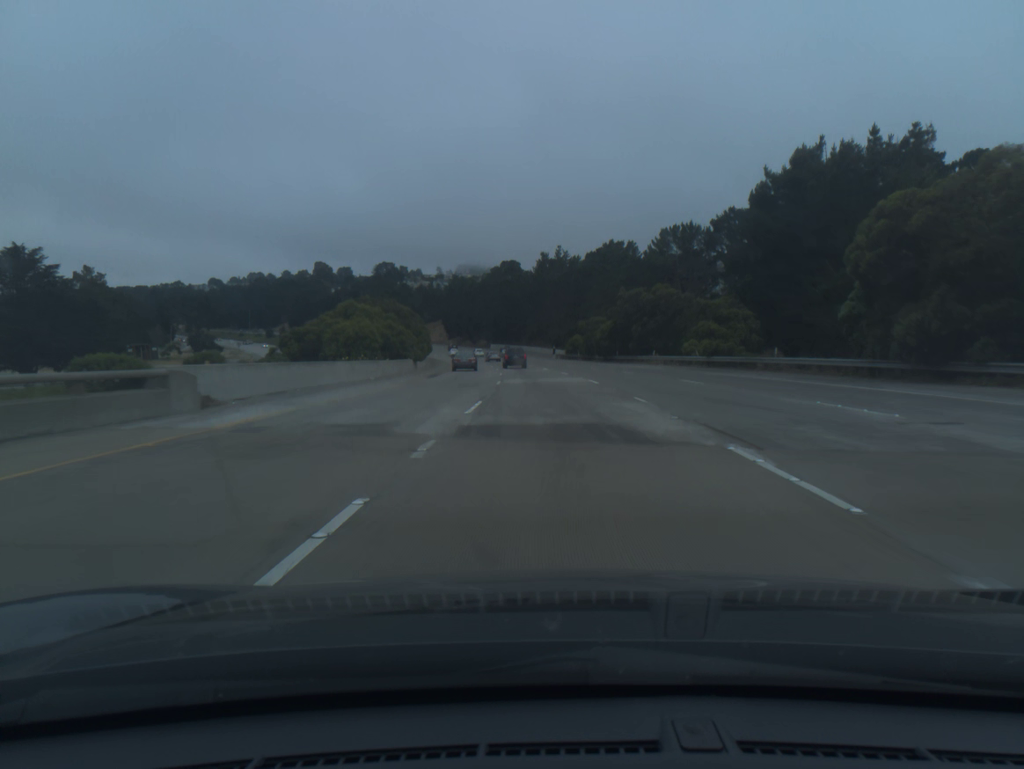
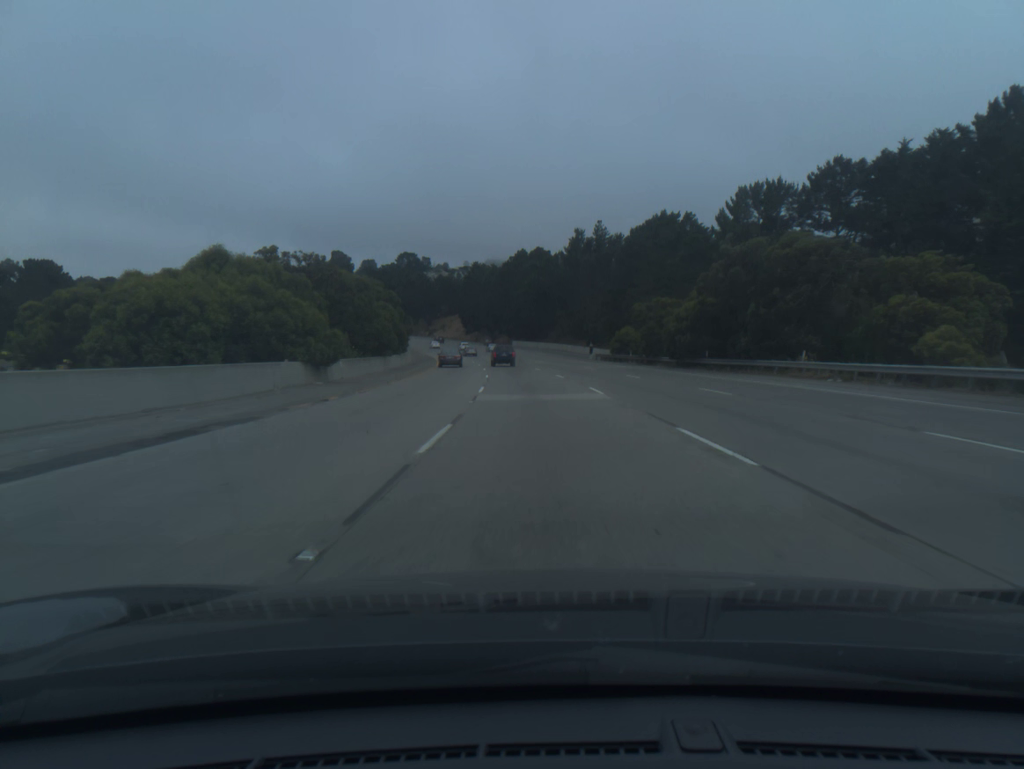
(-0.5, +35.2) m; -2°
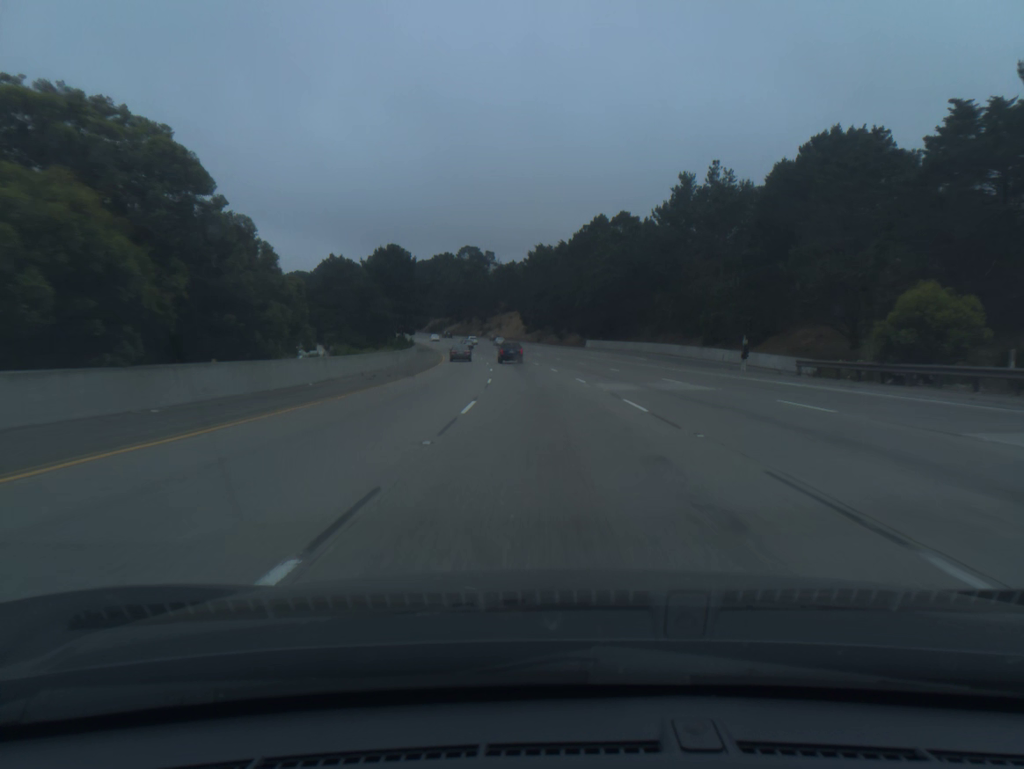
(-2.3, +52.2) m; -5°
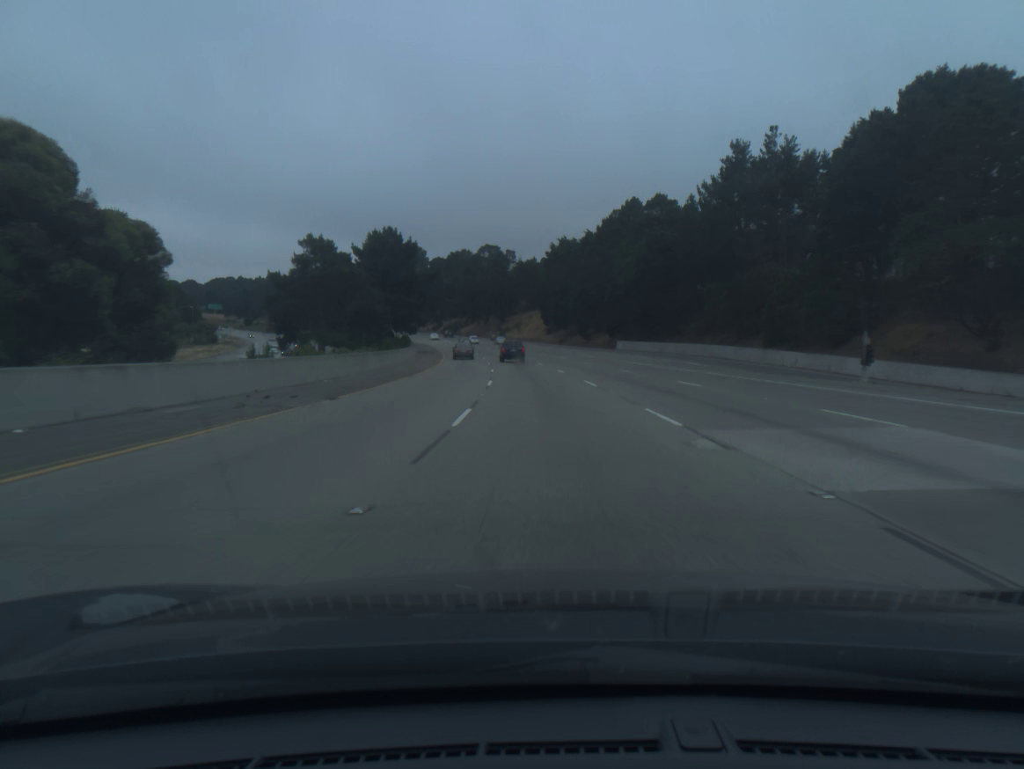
(-0.2, +17.3) m; -2°
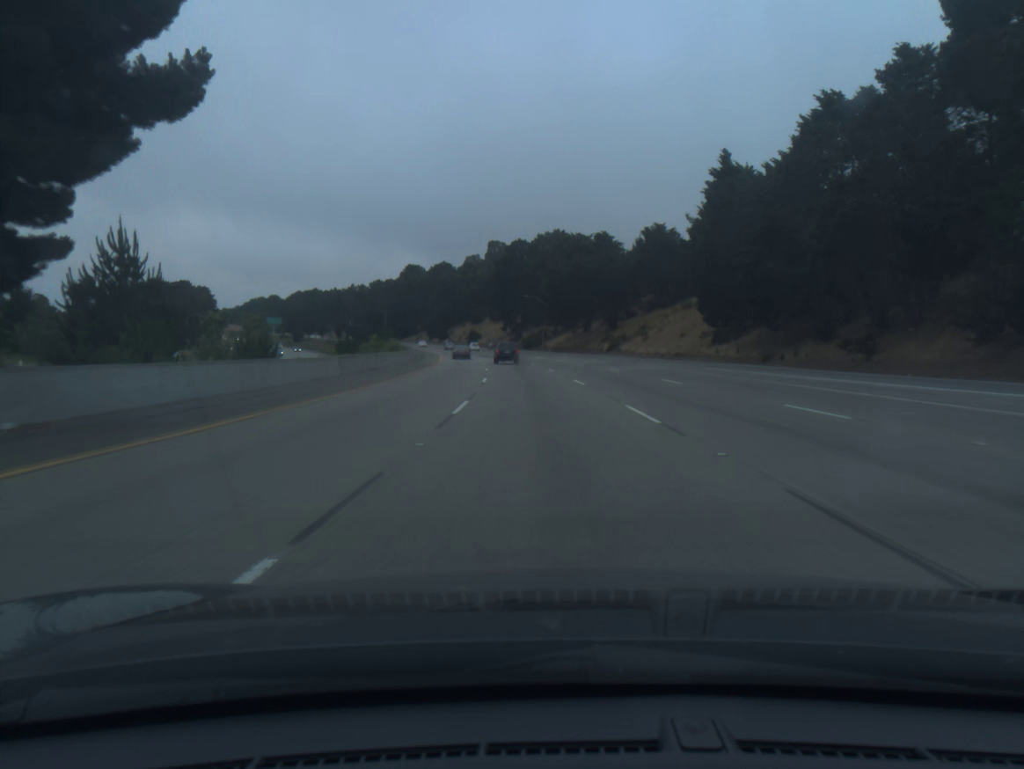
(-5.4, +85.0) m; -8°
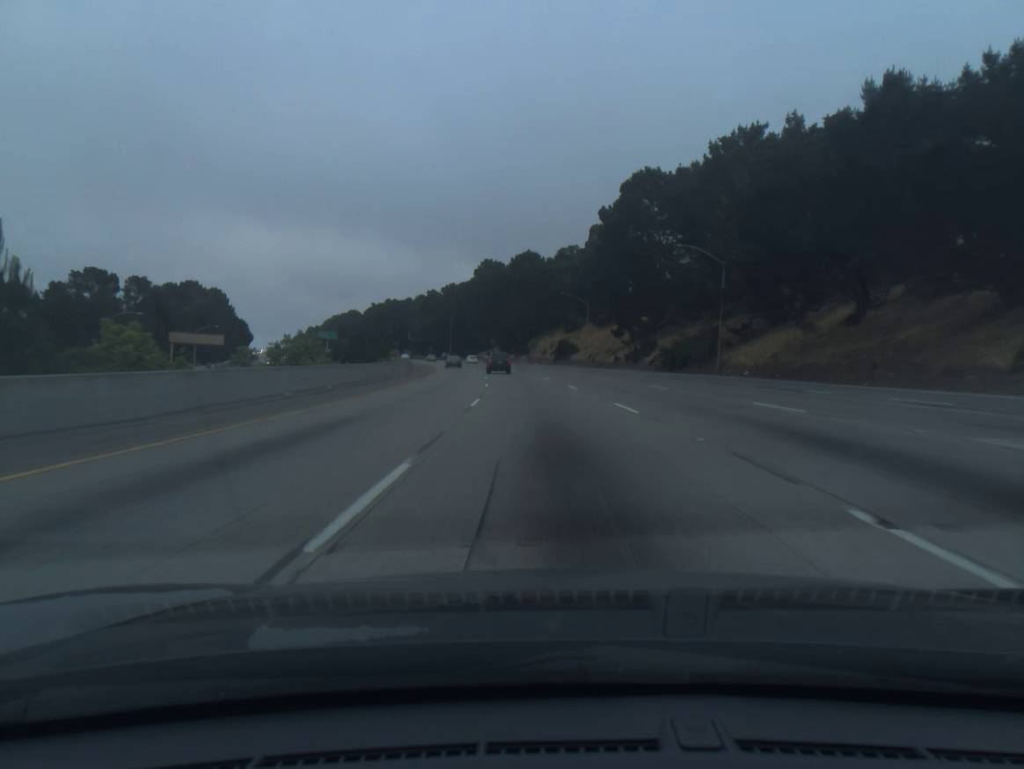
(-5.7, +83.8) m; -7°
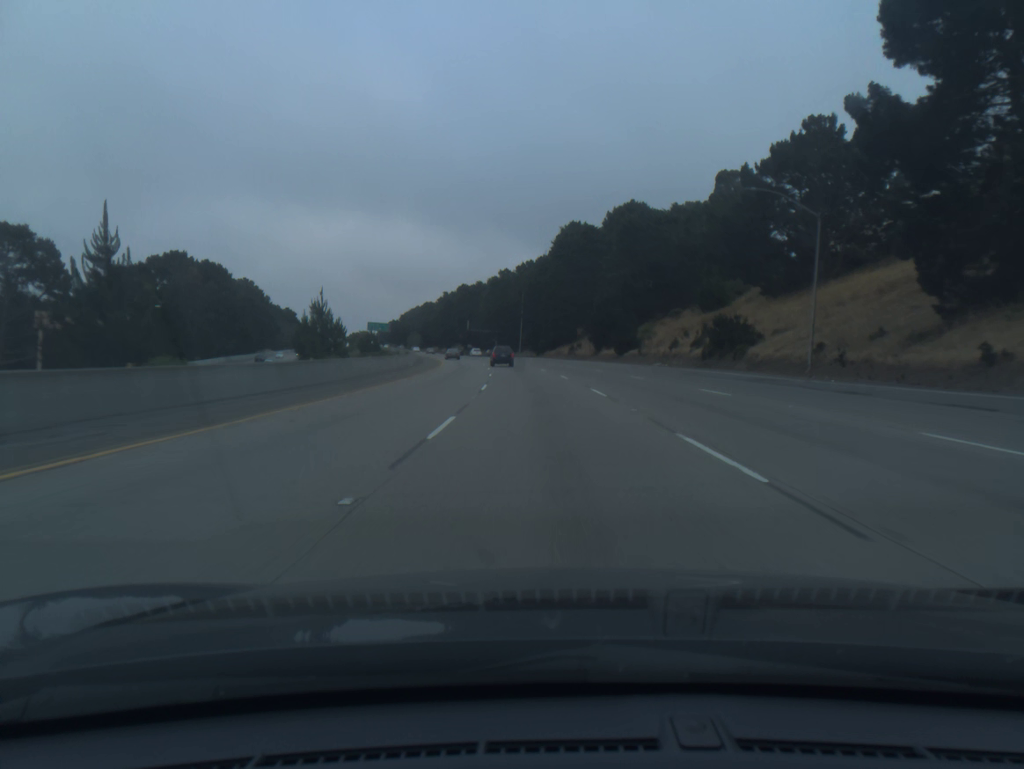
(-3.6, +66.8) m; -6°
